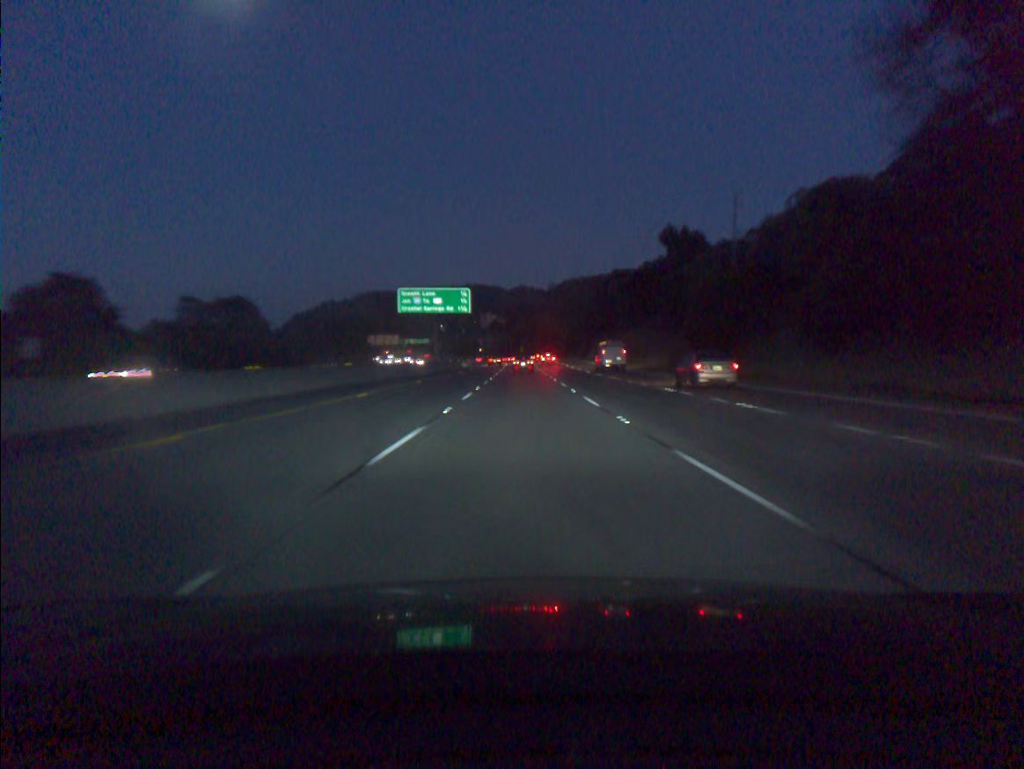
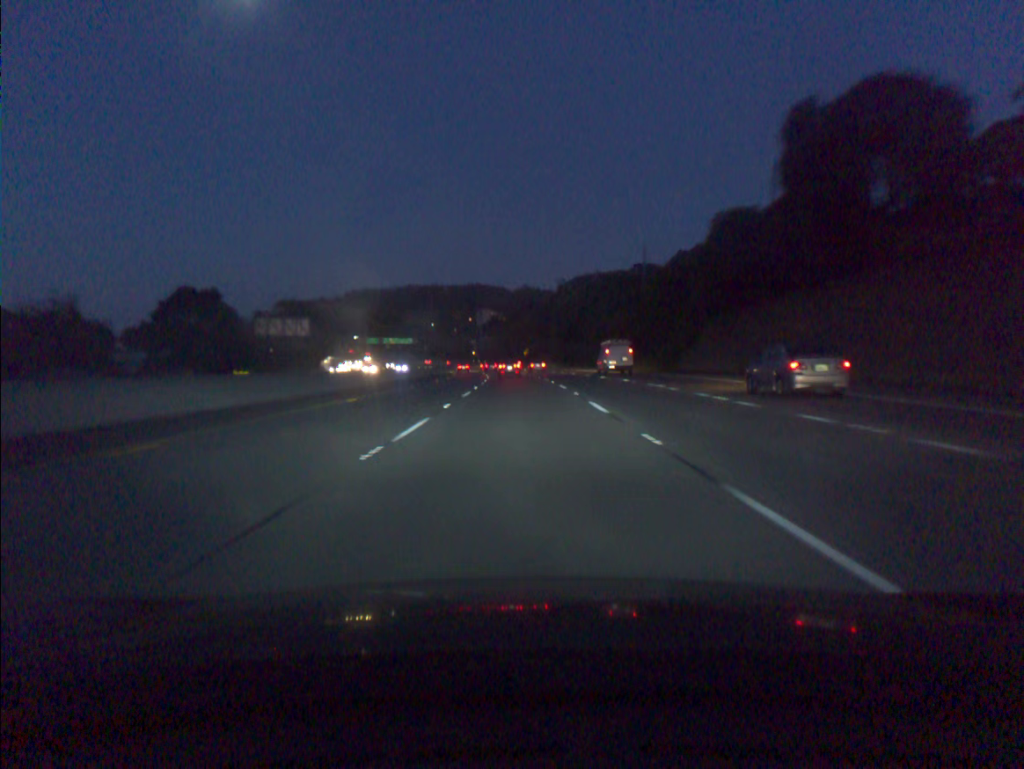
(+0.2, +88.3) m; 0°
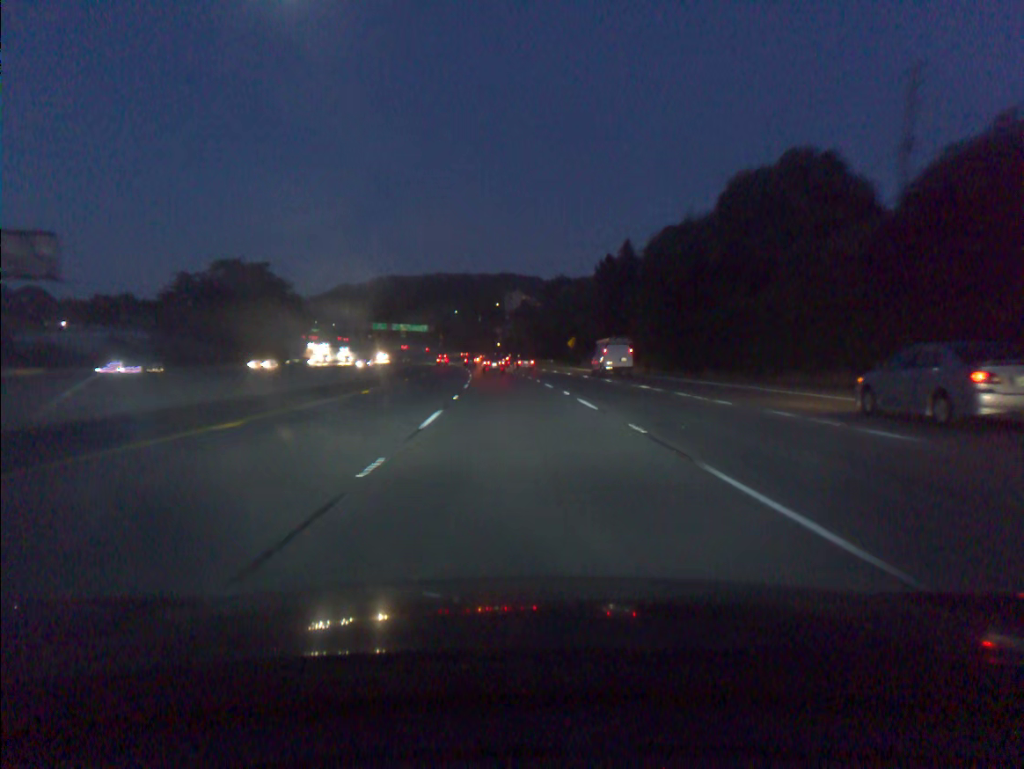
(-1.1, +69.9) m; -2°
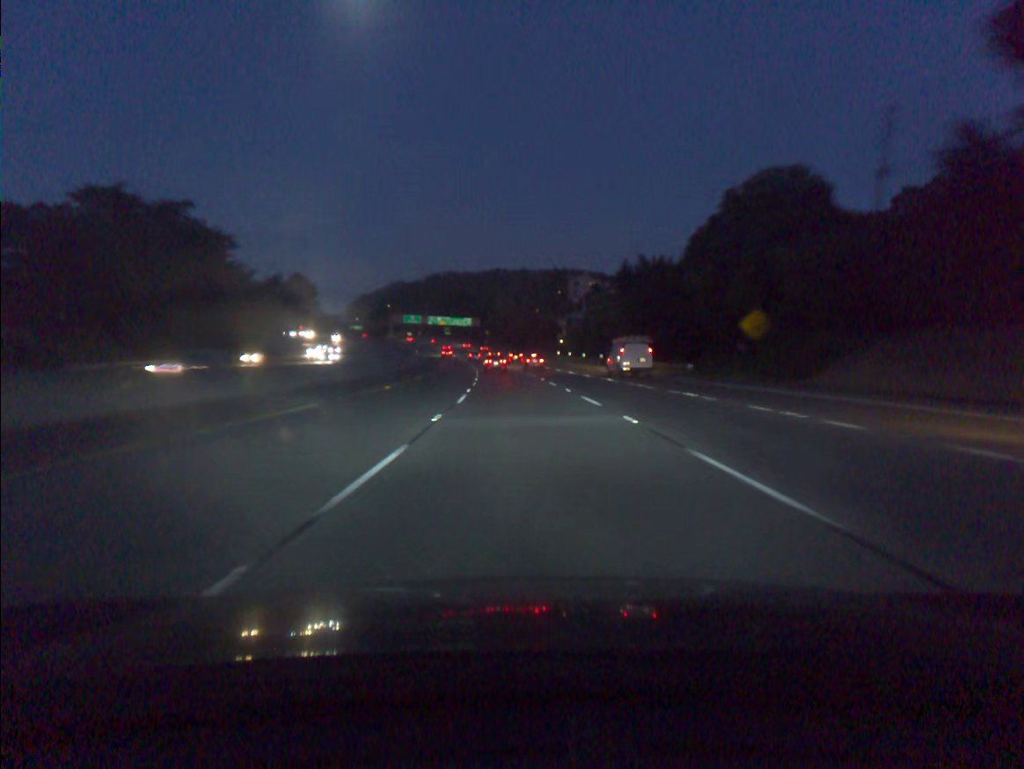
(-2.6, +69.4) m; -4°
